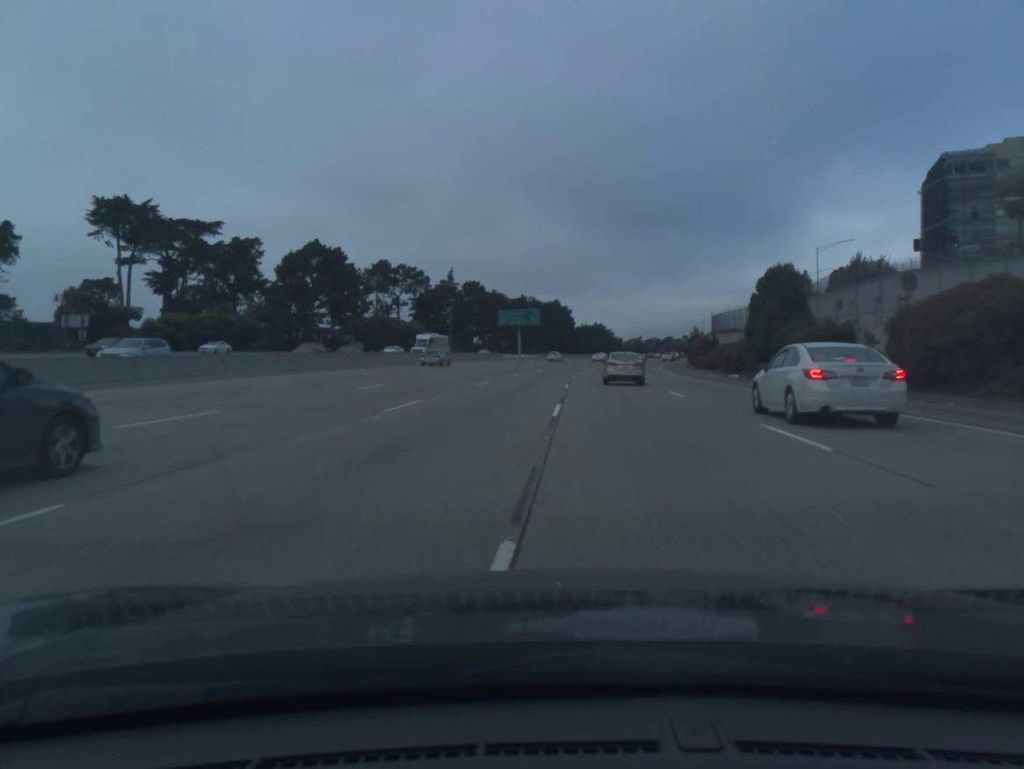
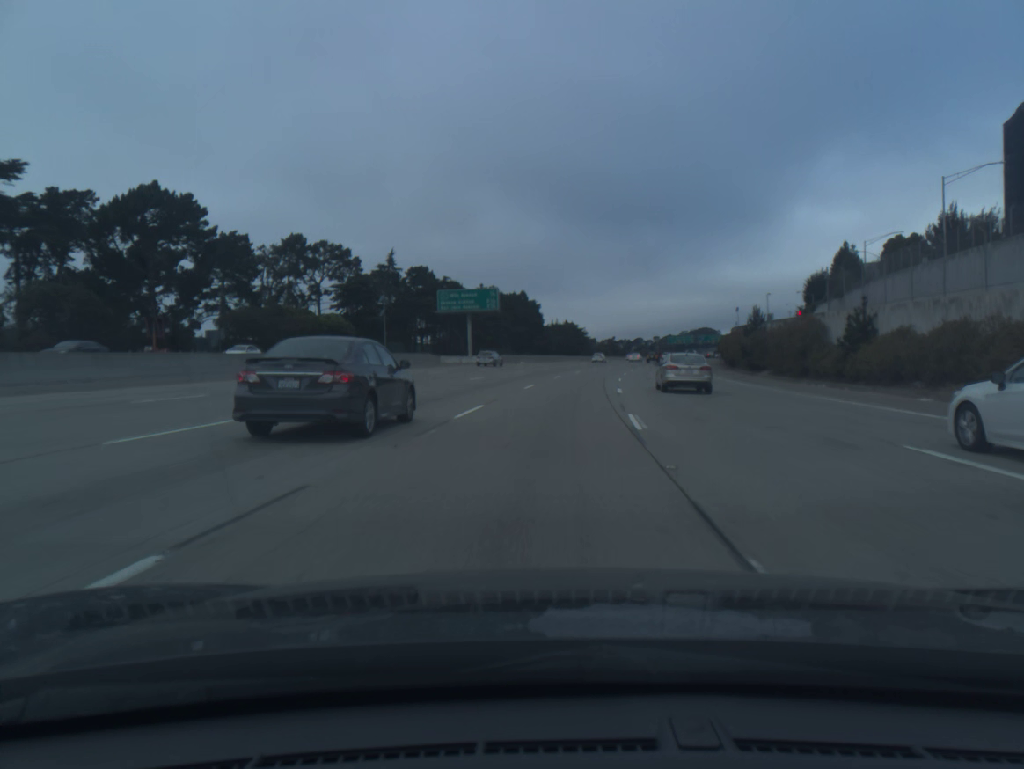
(+0.6, +45.0) m; +2°
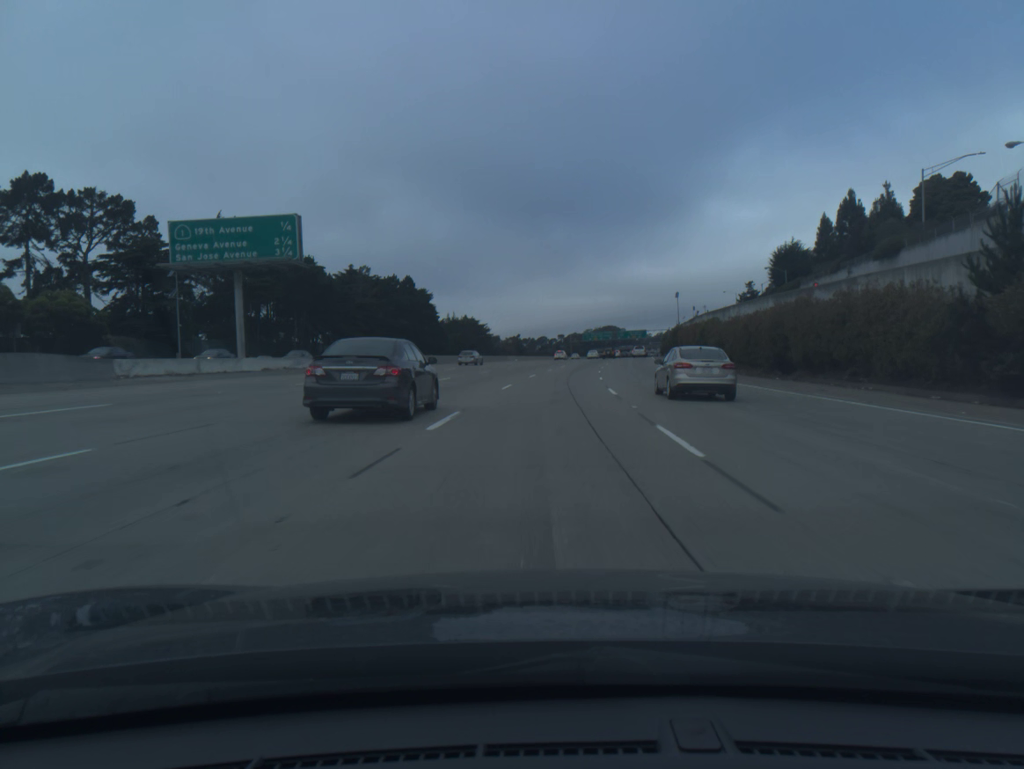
(+2.7, +46.8) m; +7°
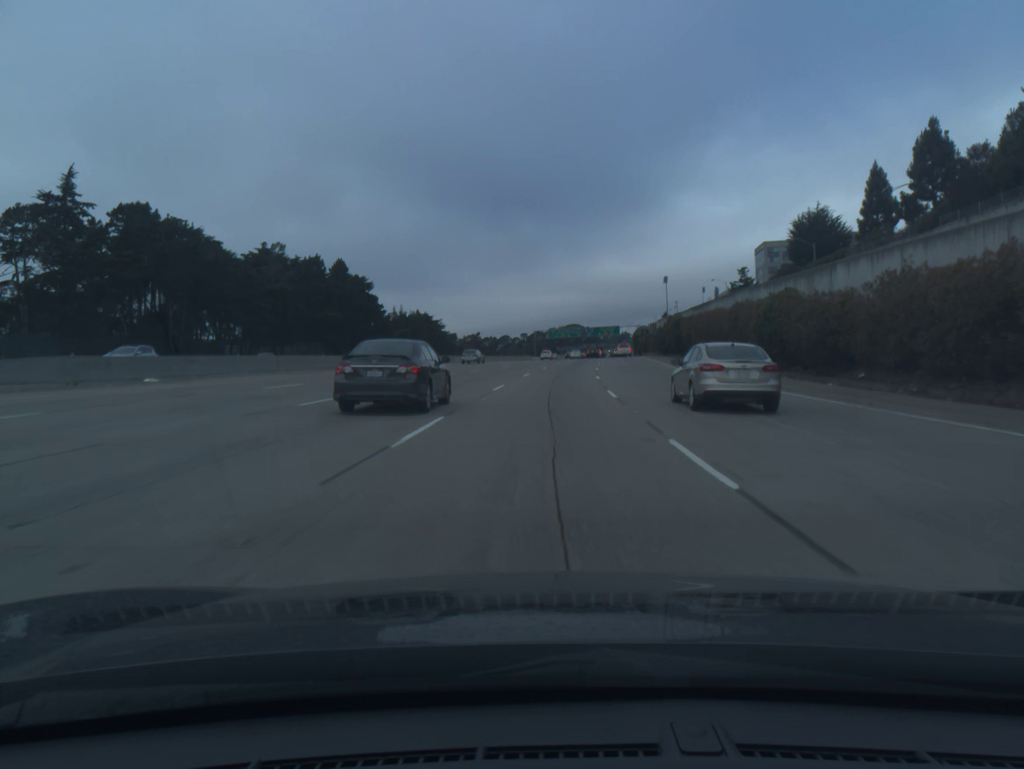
(+0.8, +30.7) m; +3°
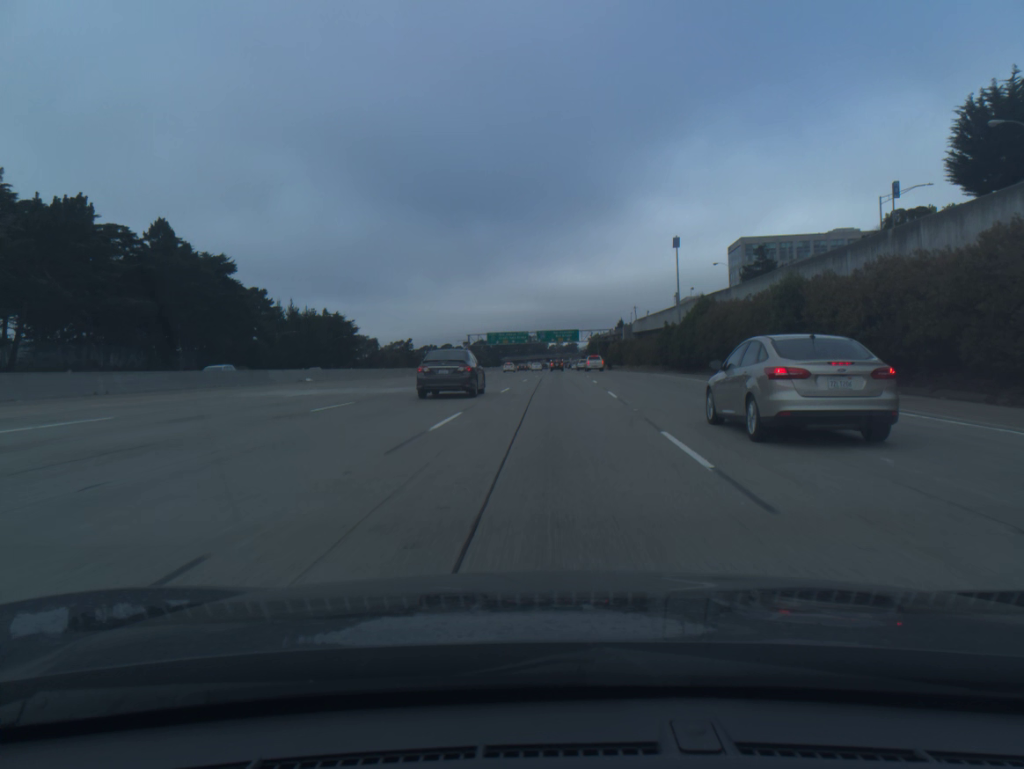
(+2.2, +56.1) m; +4°
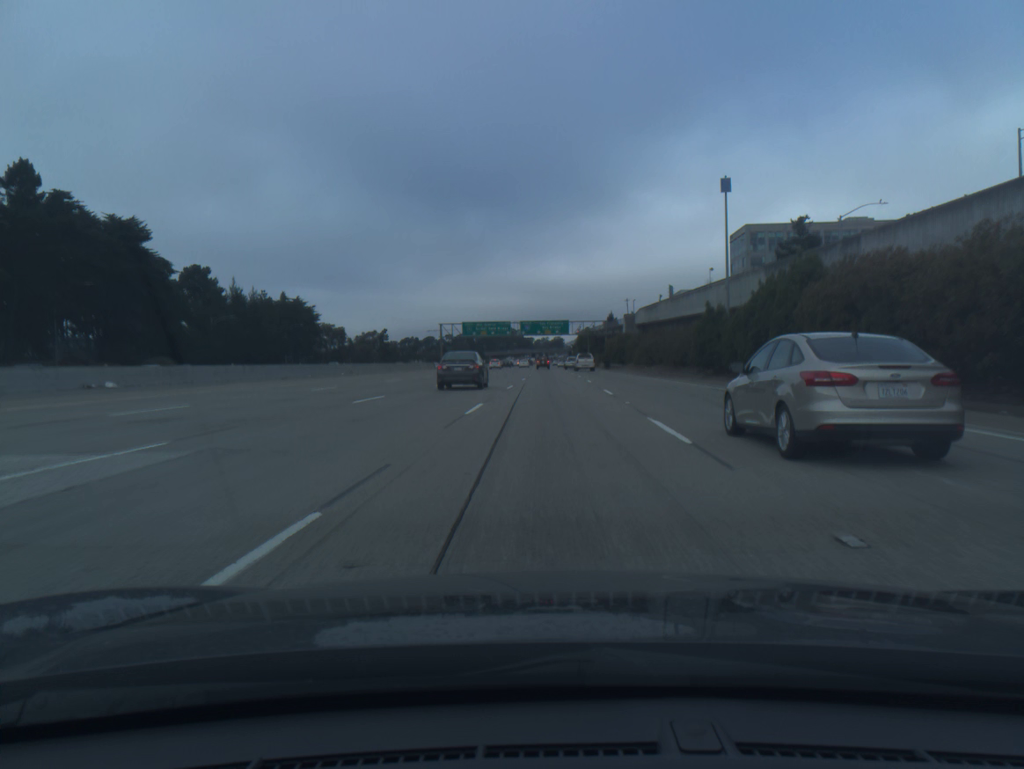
(+0.2, +25.4) m; +1°
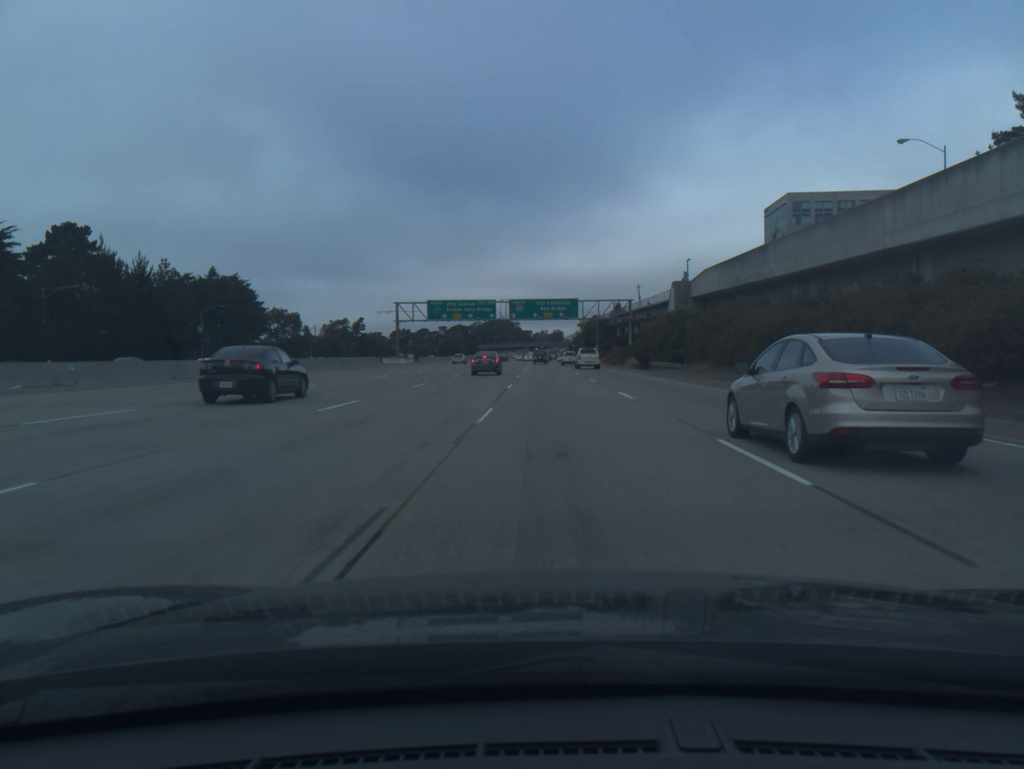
(+0.2, +46.5) m; 0°
